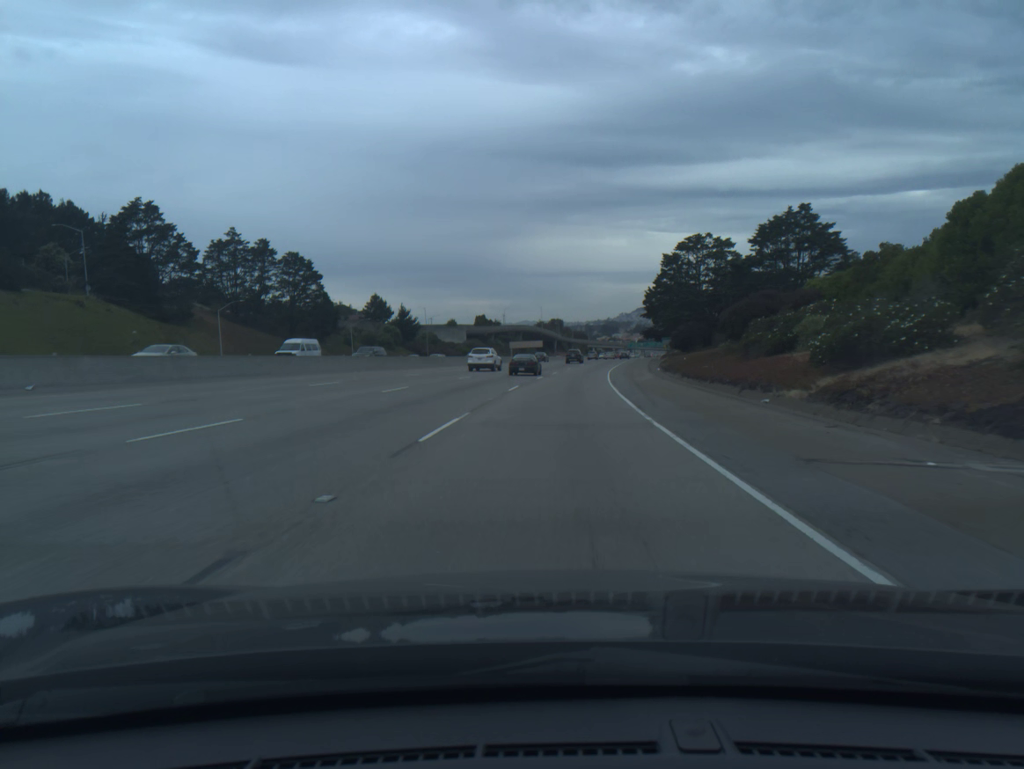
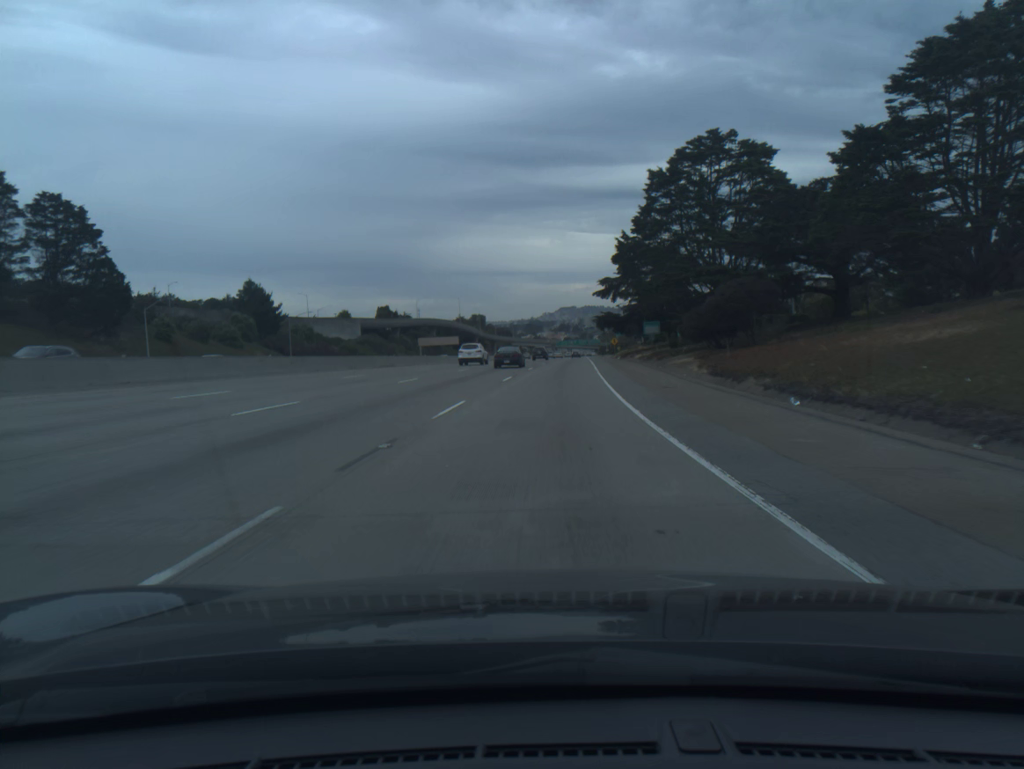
(+2.7, +52.4) m; +6°
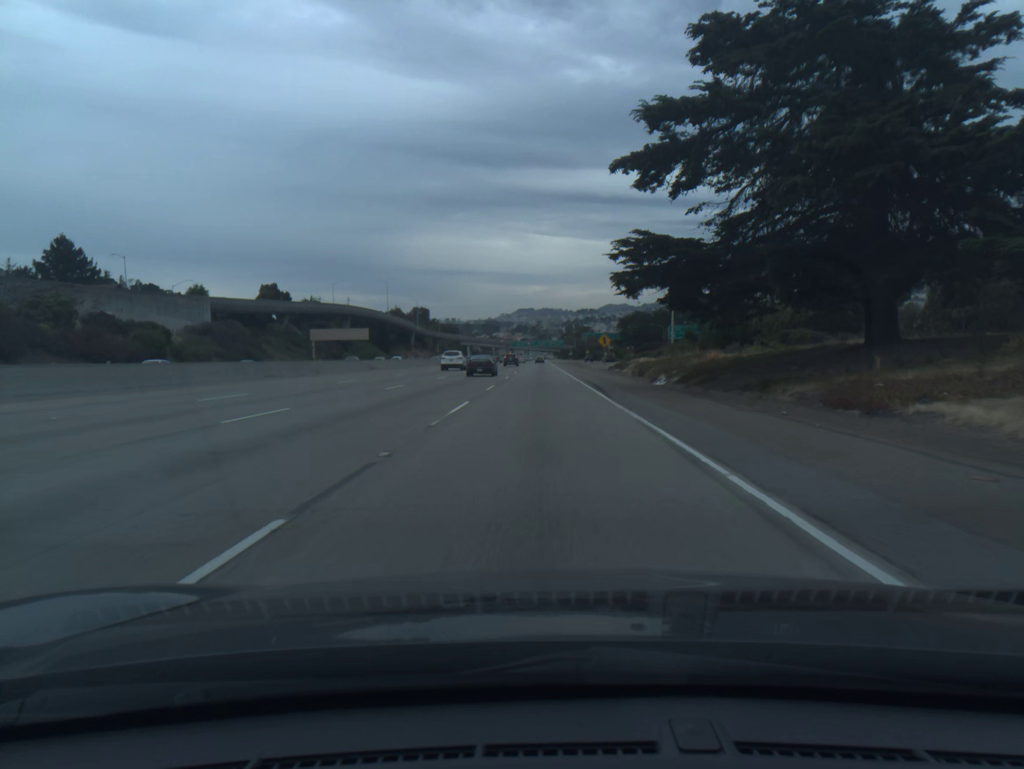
(+2.5, +71.1) m; +3°
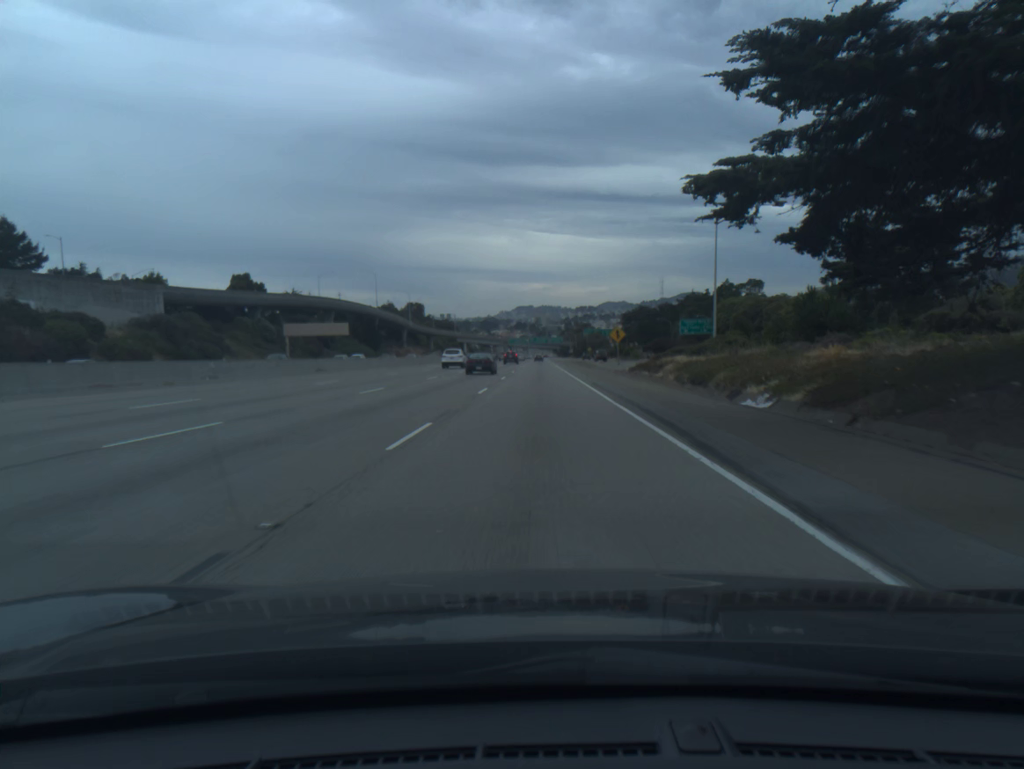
(0.0, +18.0) m; 0°
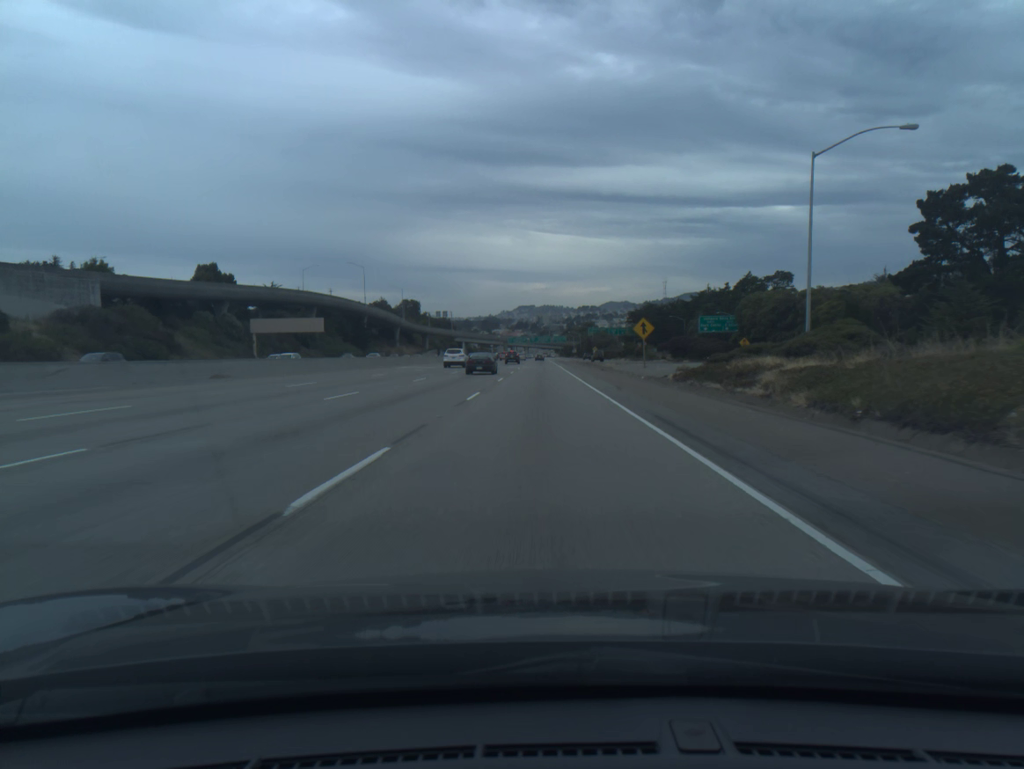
(0.0, +18.2) m; 0°
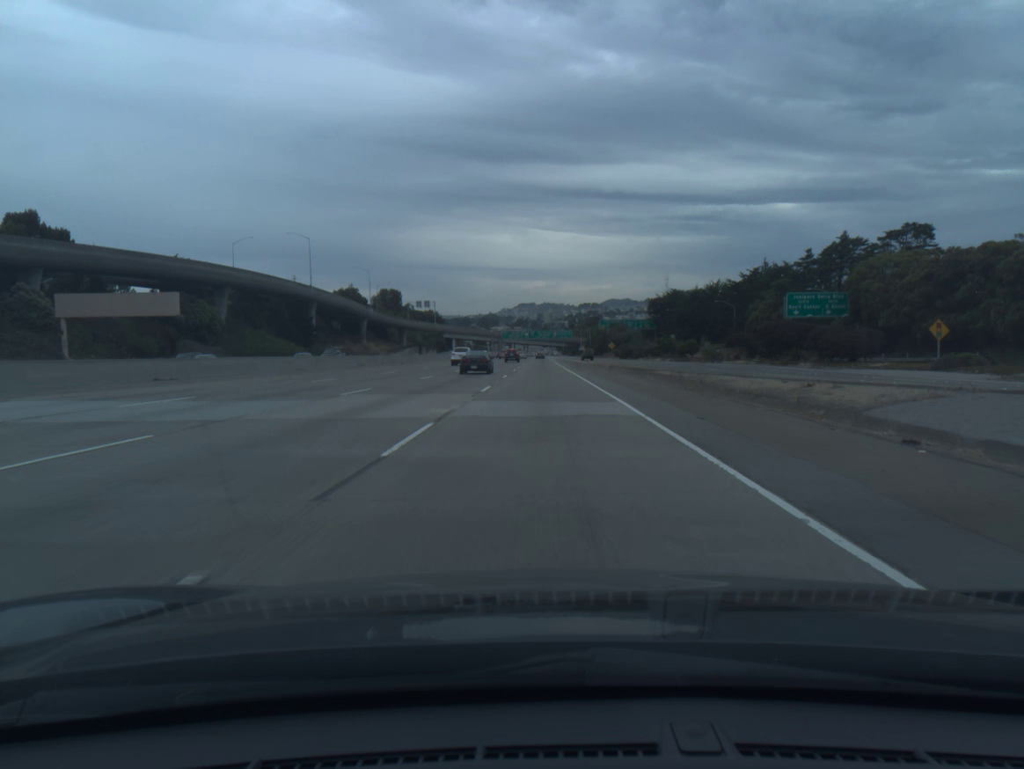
(-0.1, +55.3) m; 0°
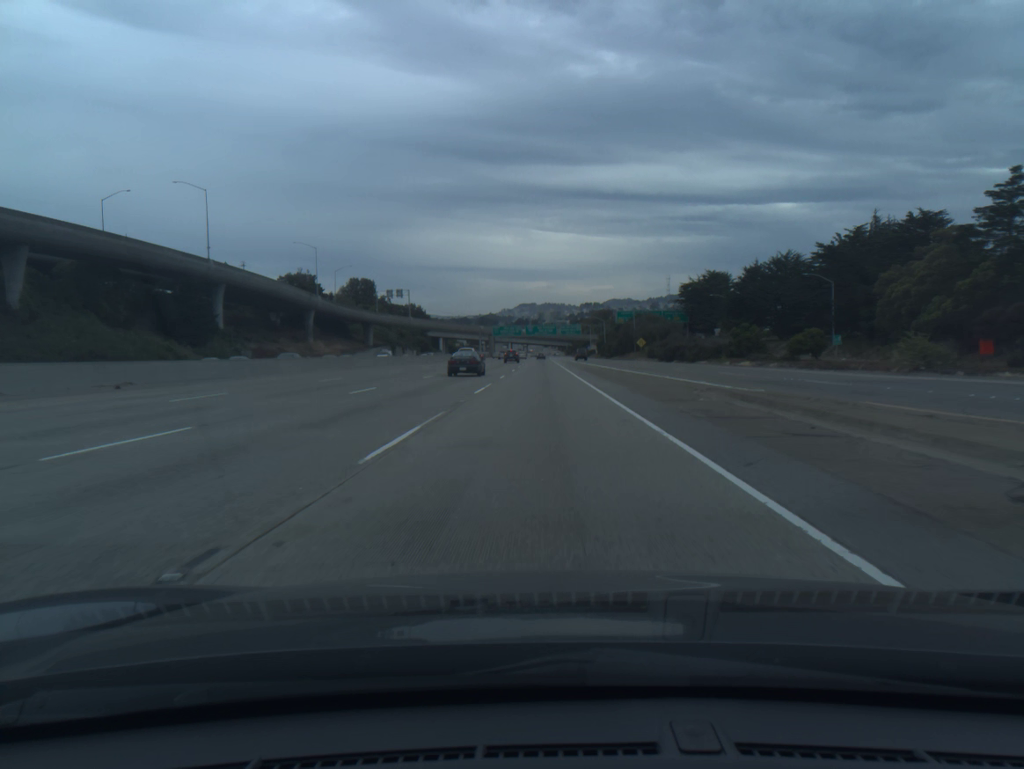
(+0.1, +55.7) m; 0°
